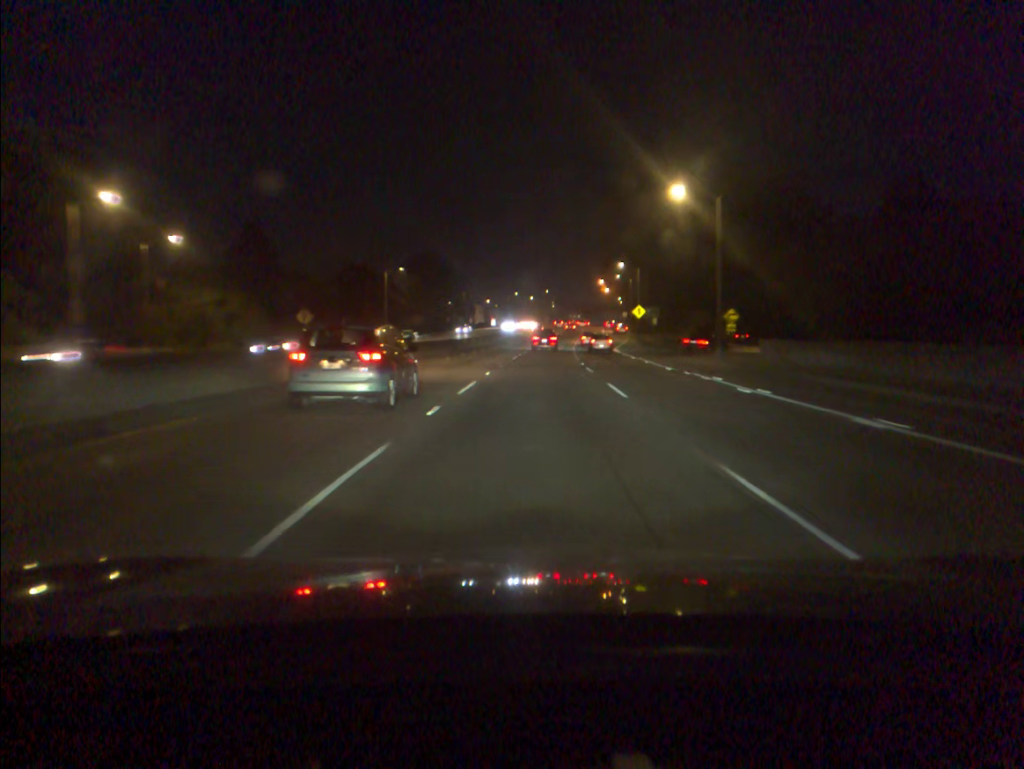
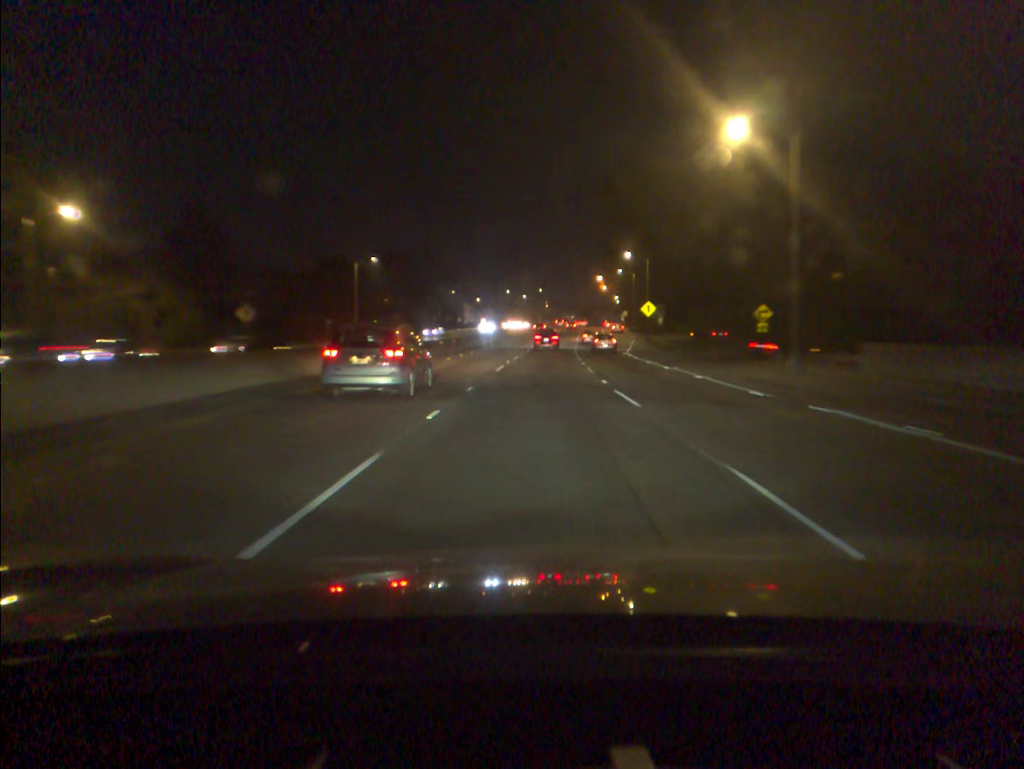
(0.0, +13.9) m; 0°
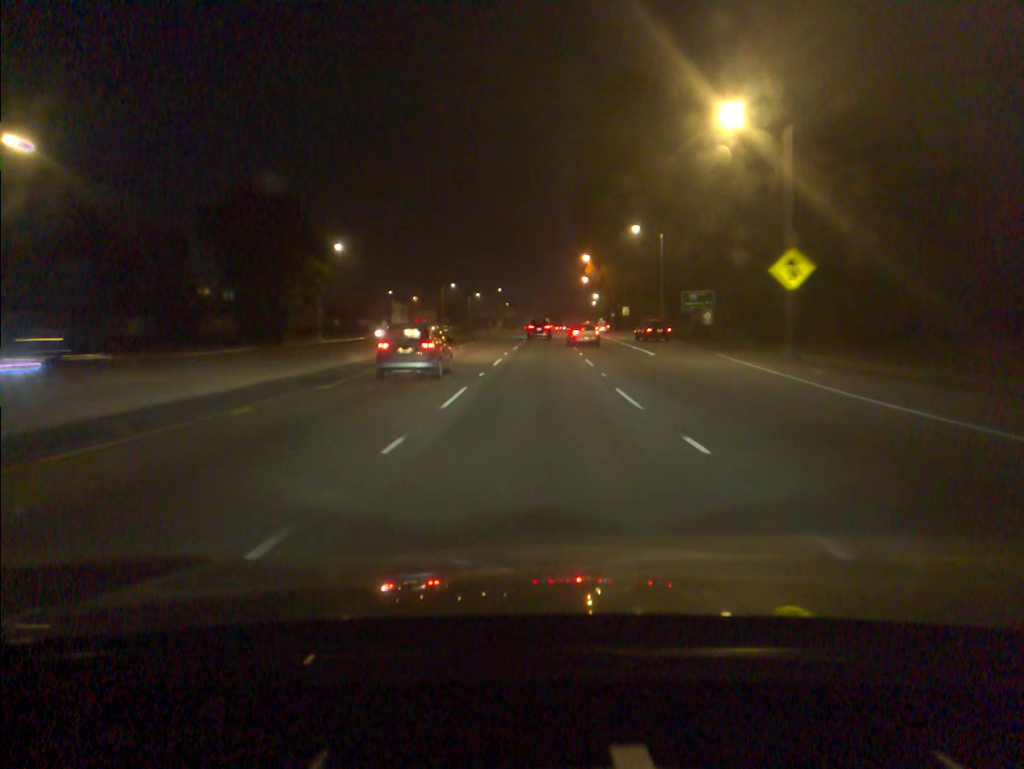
(+1.4, +57.3) m; +3°
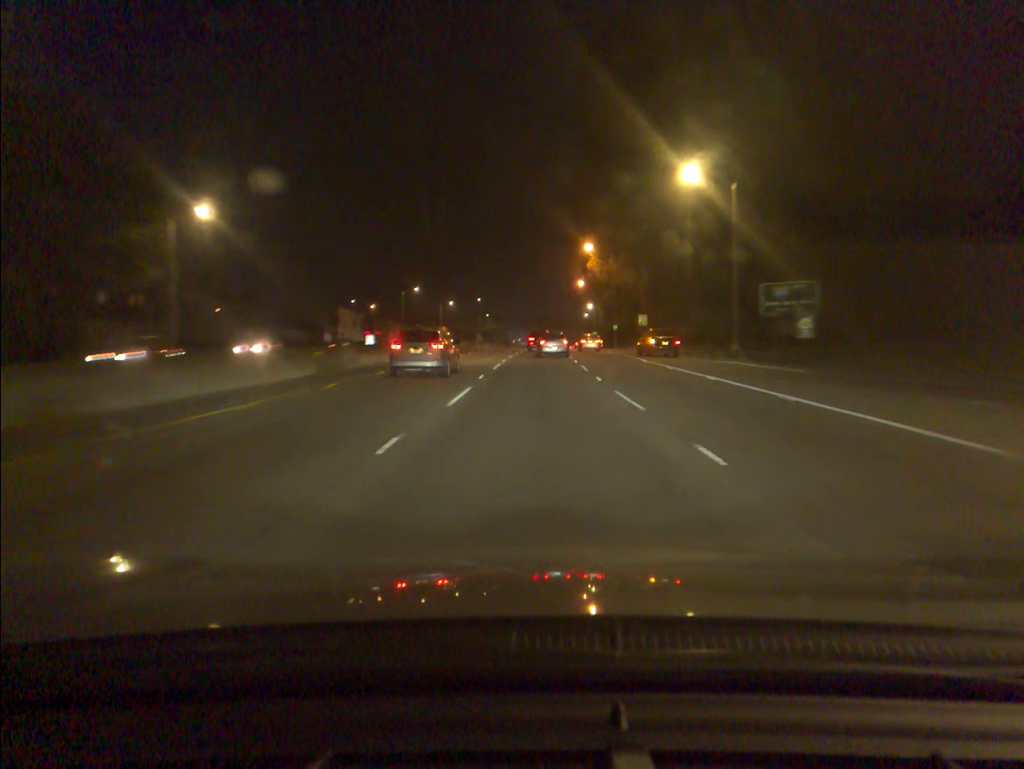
(+0.3, +29.7) m; +1°
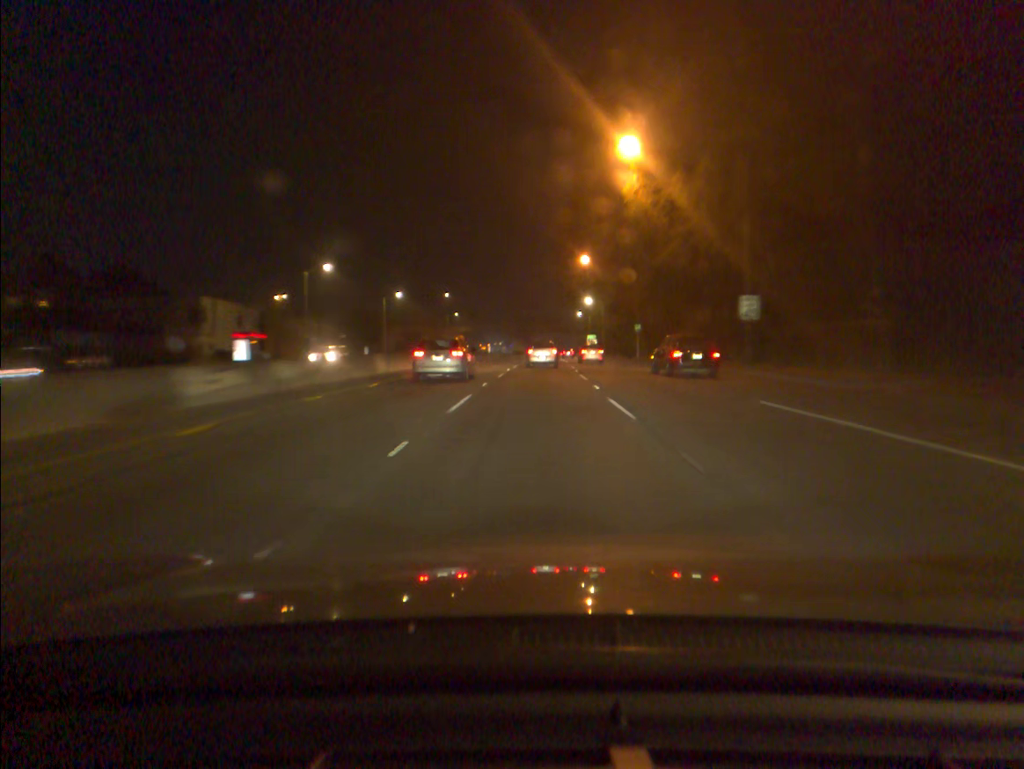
(+0.4, +44.4) m; +1°
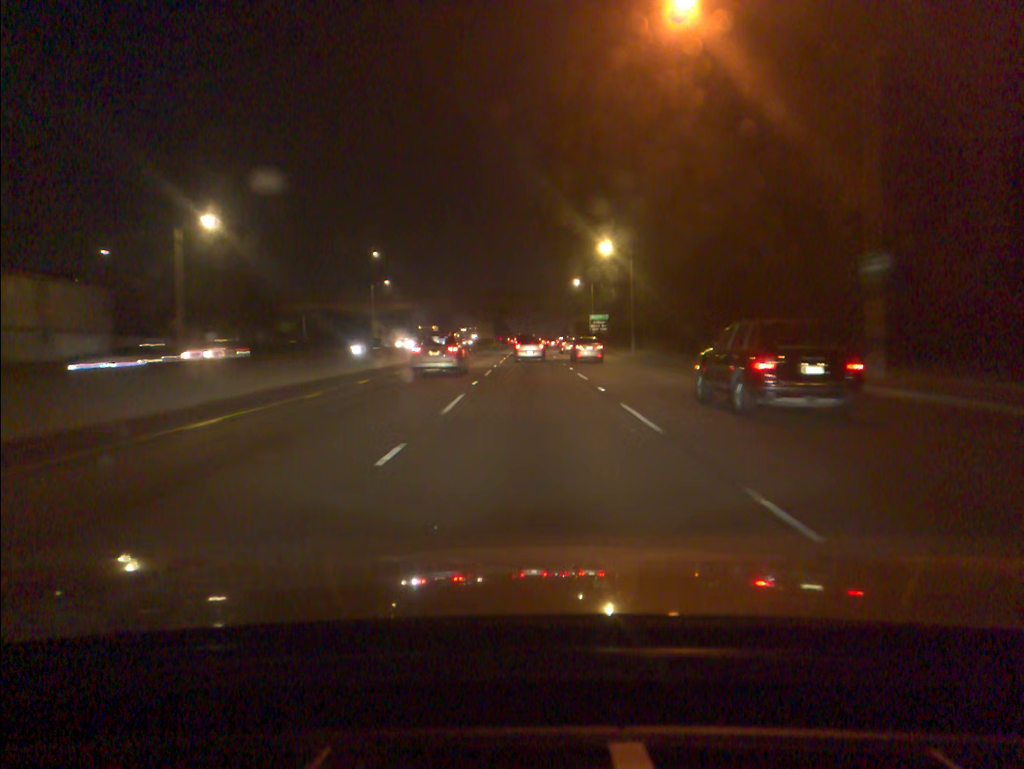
(+0.9, +59.8) m; +2°
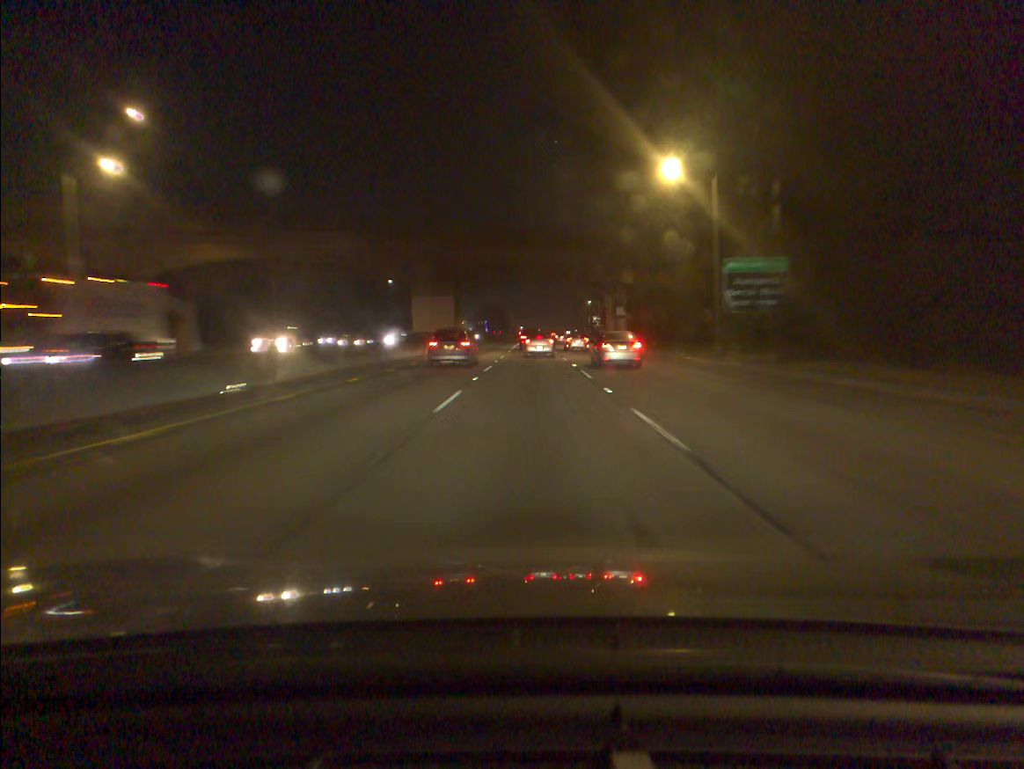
(-0.2, +74.8) m; 0°
